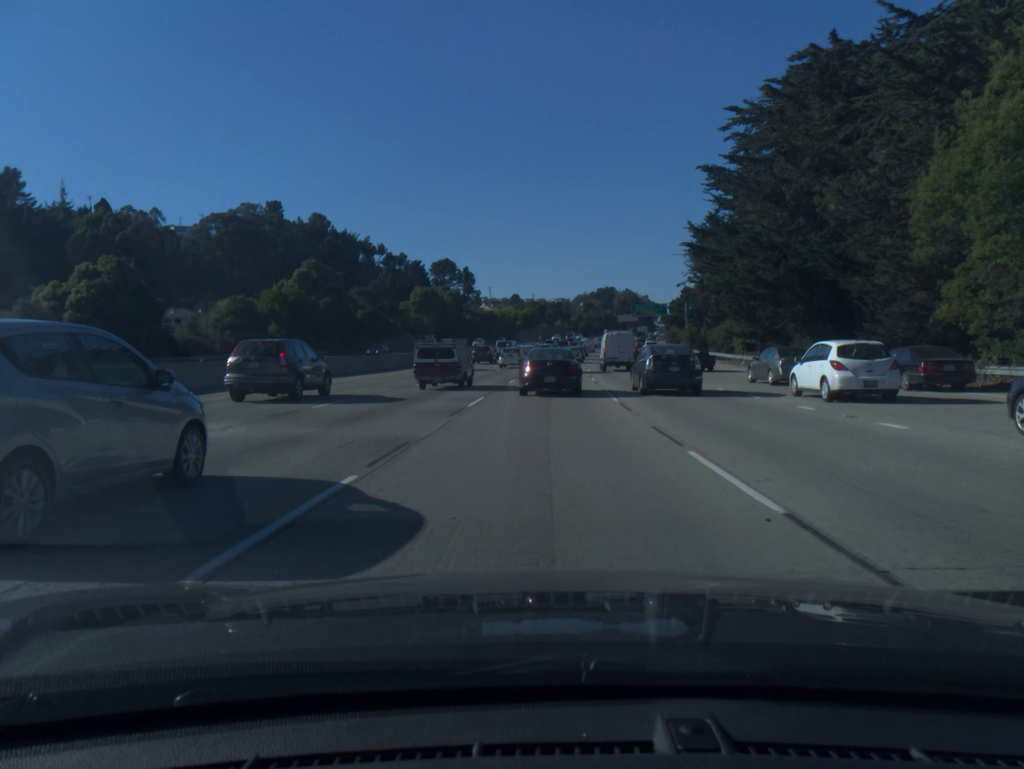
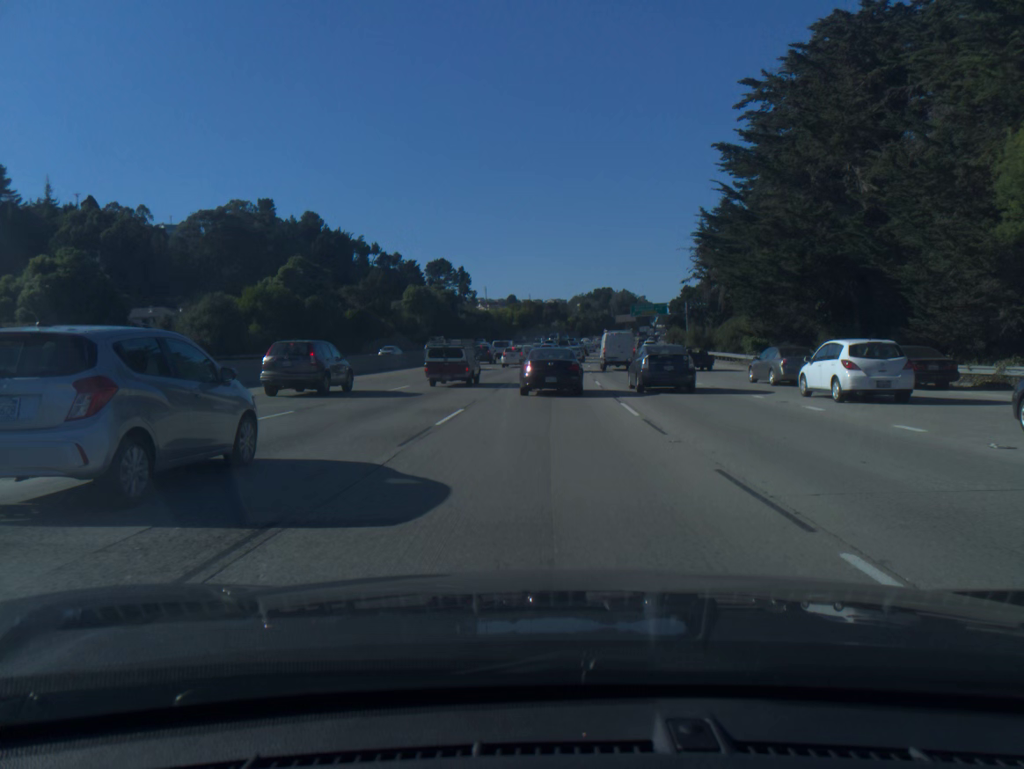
(0.0, +5.1) m; 0°
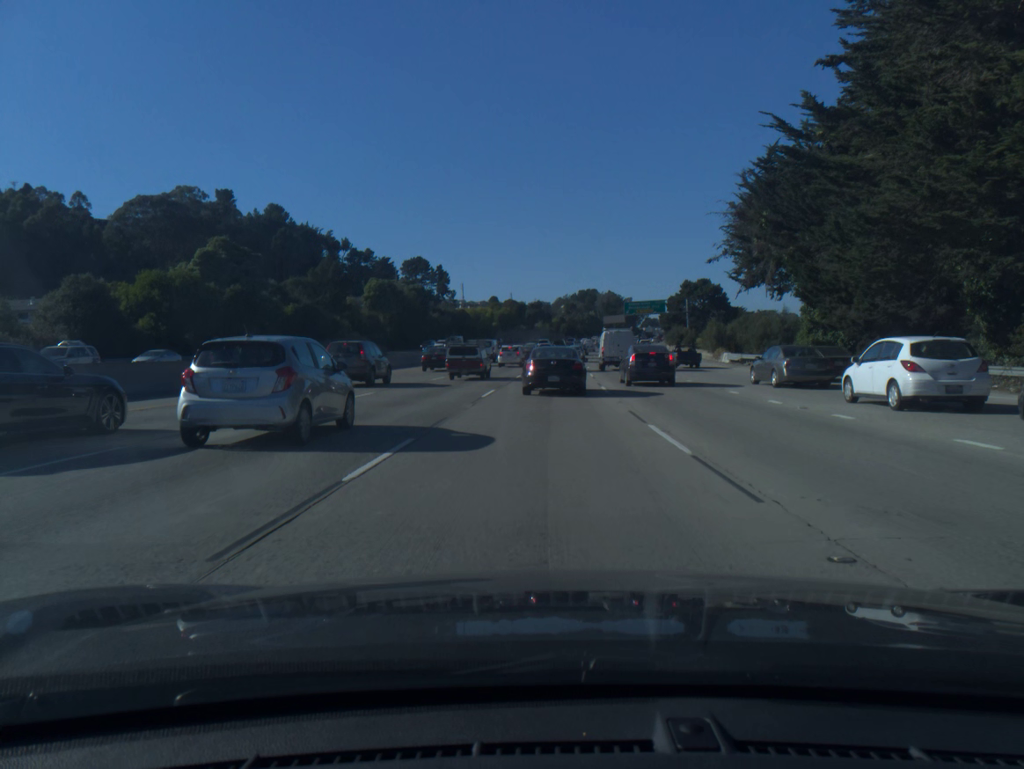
(+0.2, +20.5) m; +1°
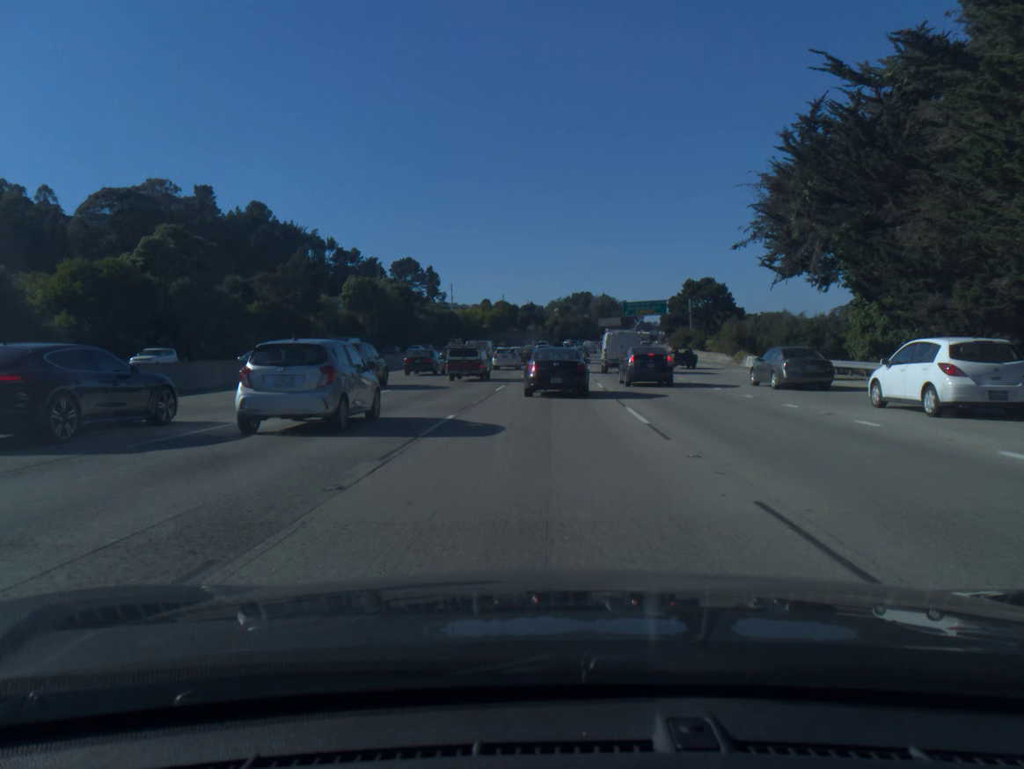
(0.0, +10.3) m; 0°
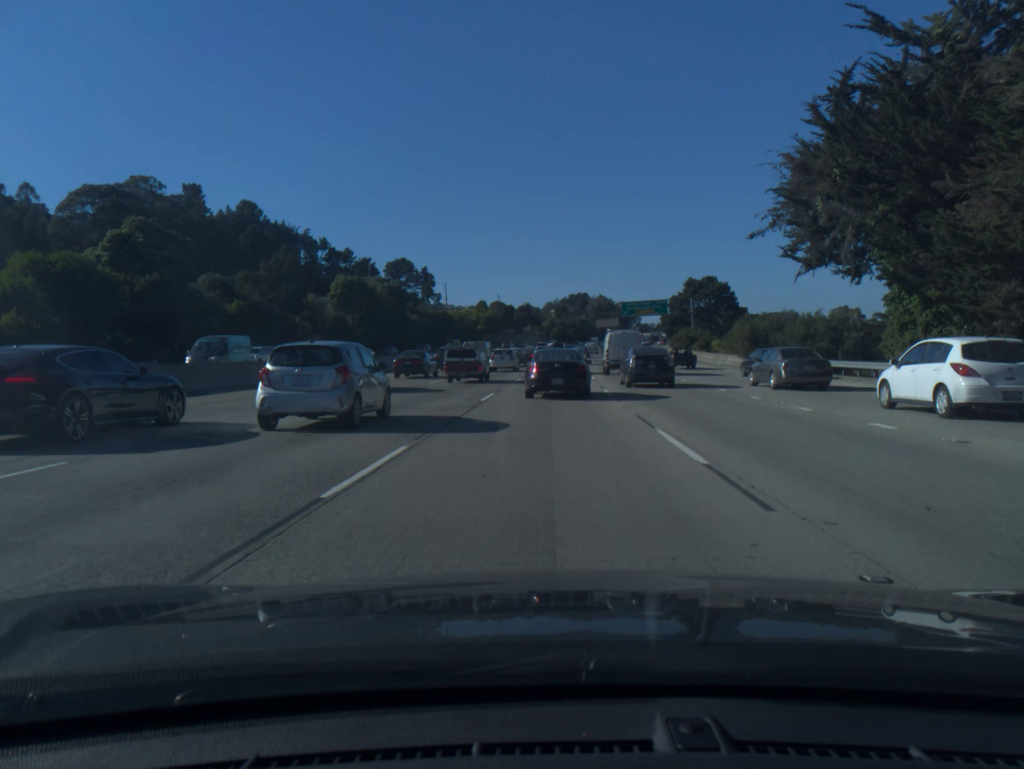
(0.0, +5.1) m; 0°
